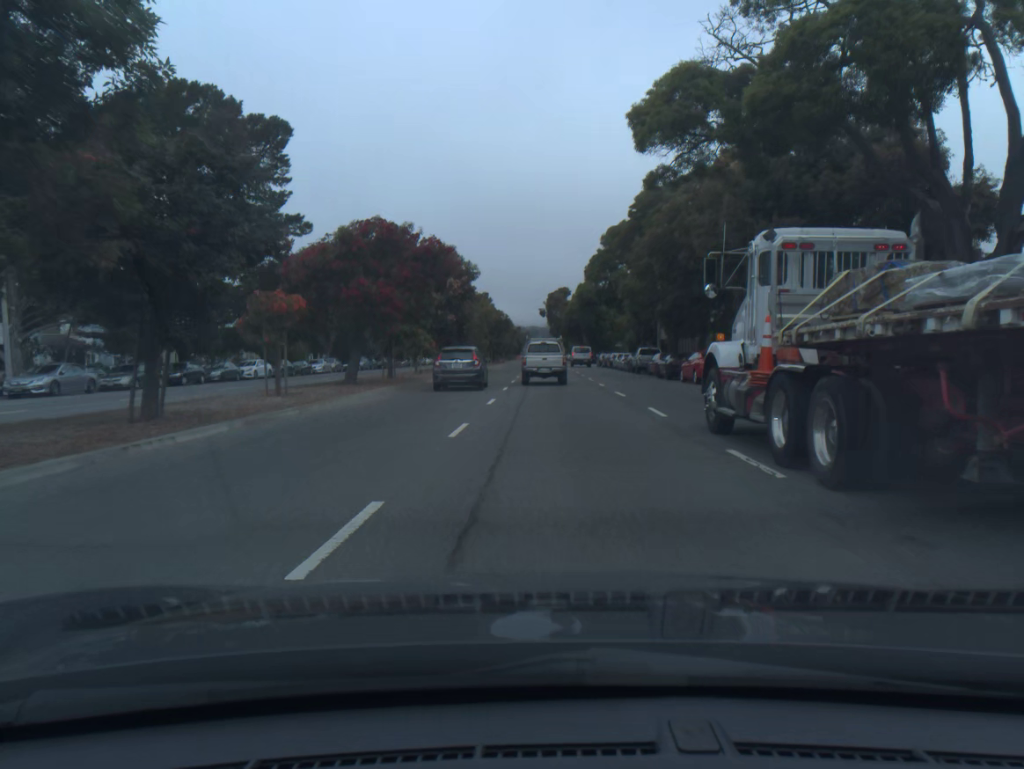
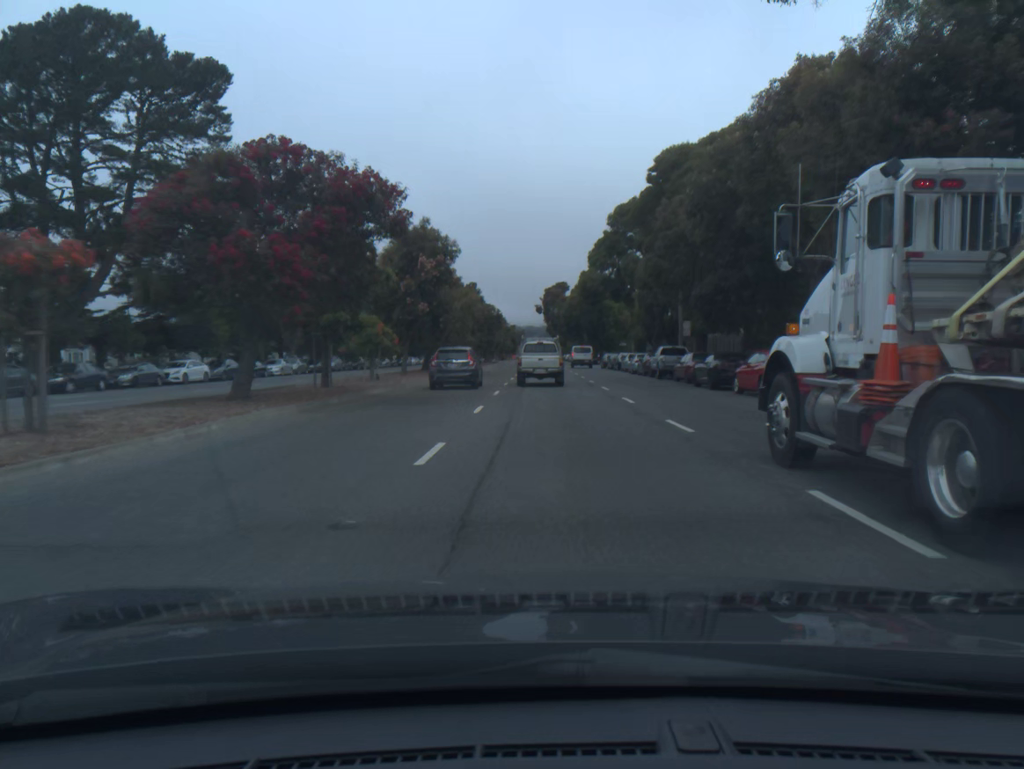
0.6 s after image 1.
(0.0, +10.3) m; 0°
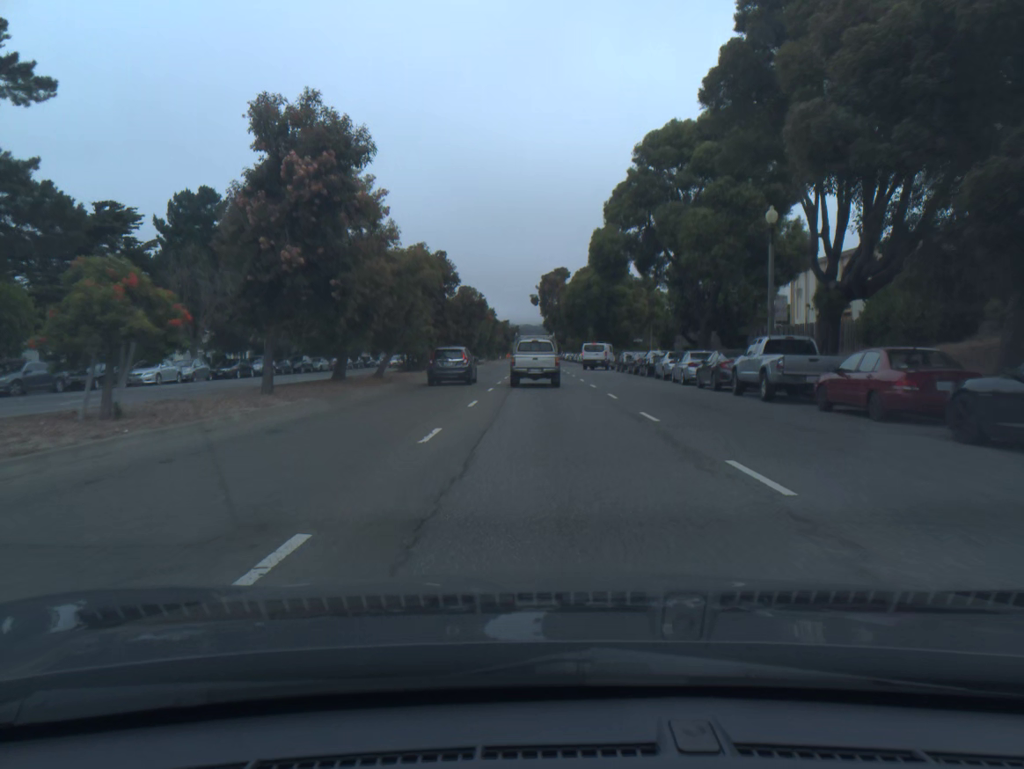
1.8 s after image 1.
(+0.1, +20.3) m; 0°
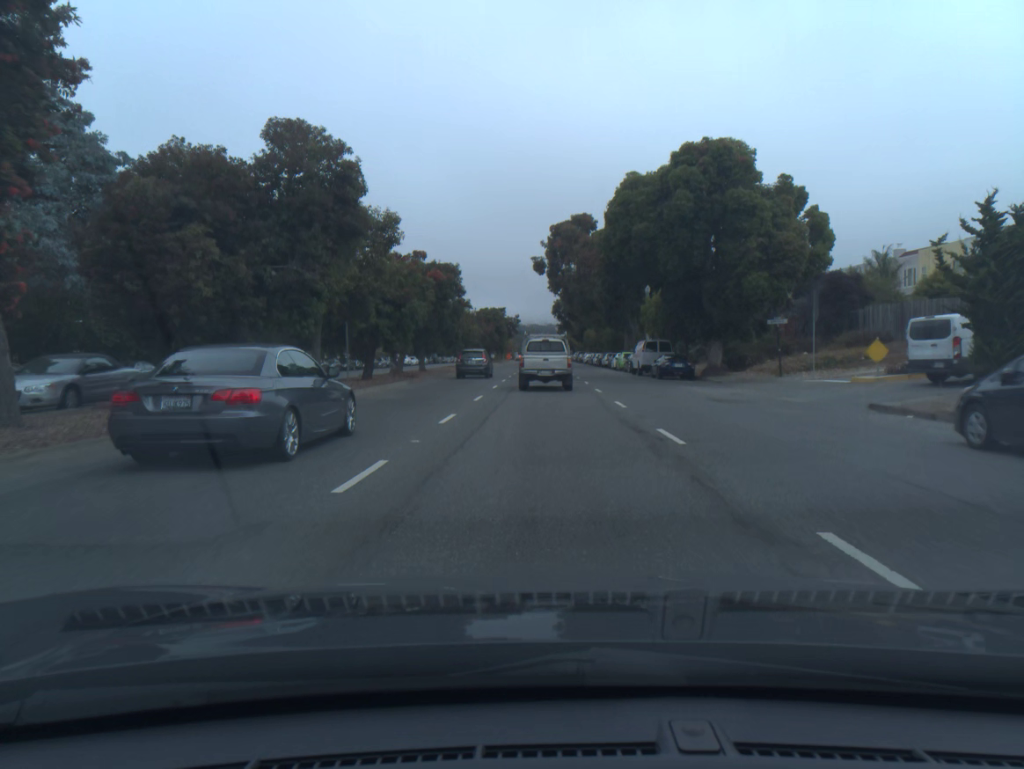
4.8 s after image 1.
(+0.1, +47.5) m; 0°
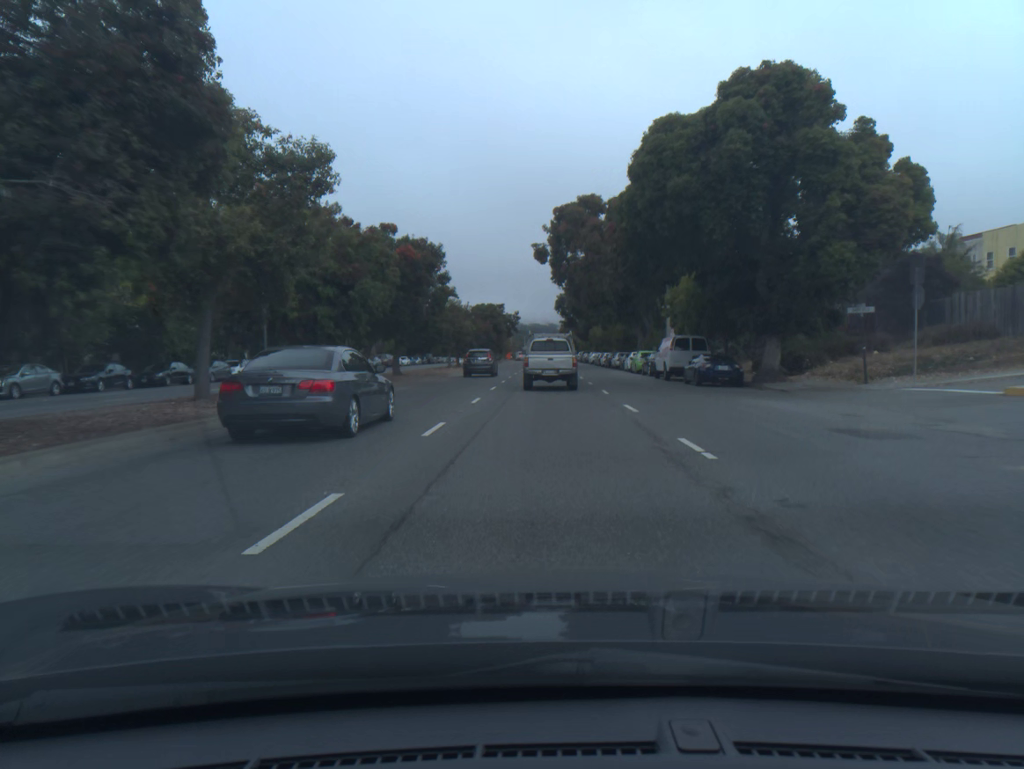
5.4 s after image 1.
(0.0, +9.1) m; 0°
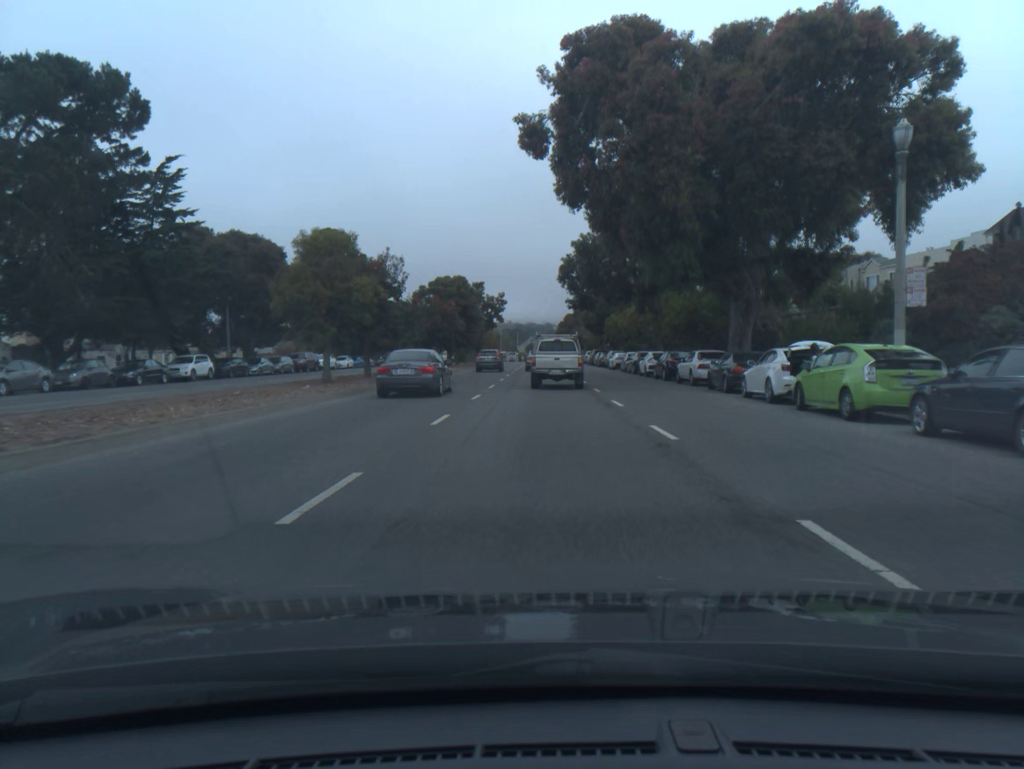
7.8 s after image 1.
(+0.1, +35.1) m; 0°
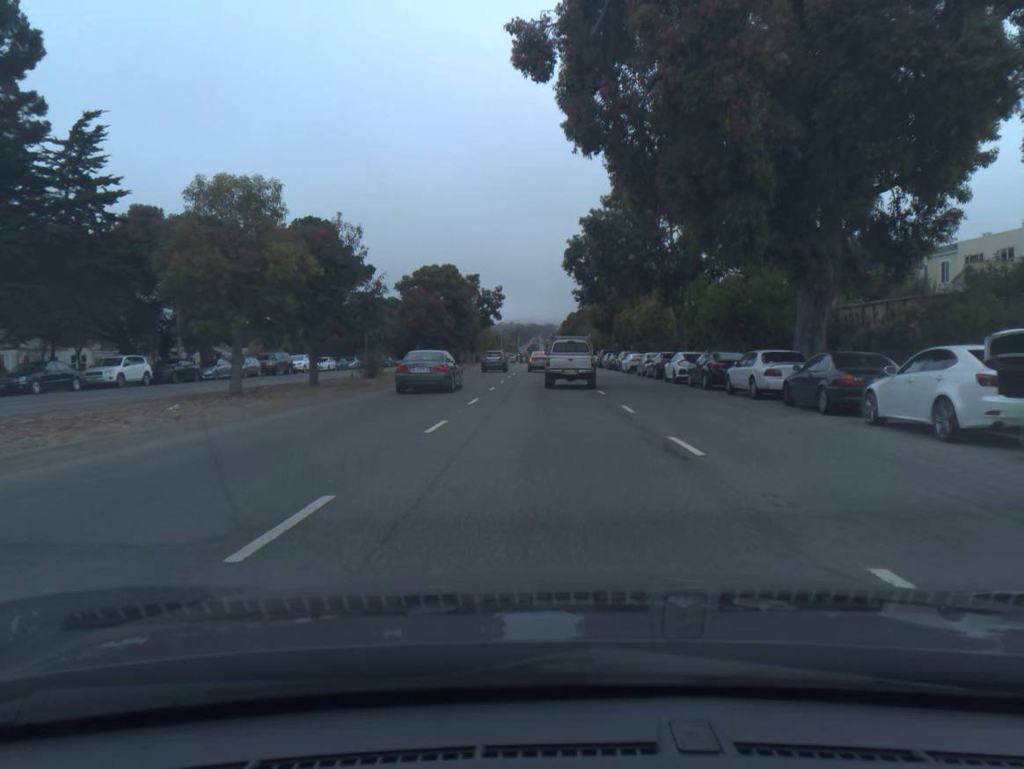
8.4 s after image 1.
(0.0, +8.7) m; 0°
